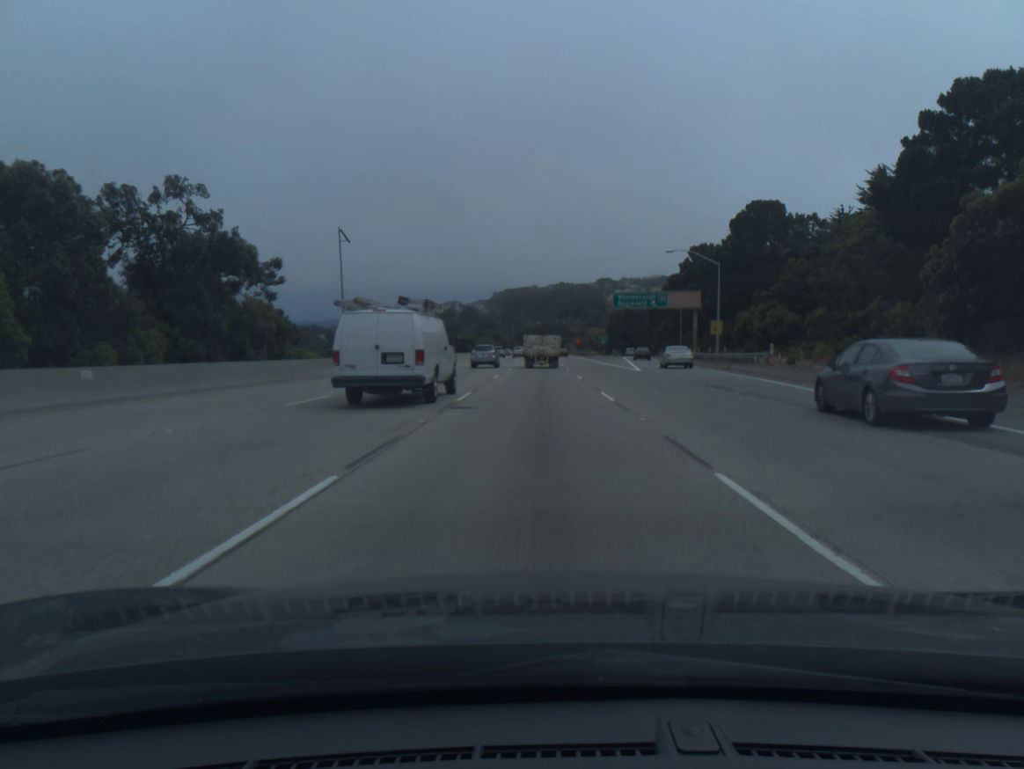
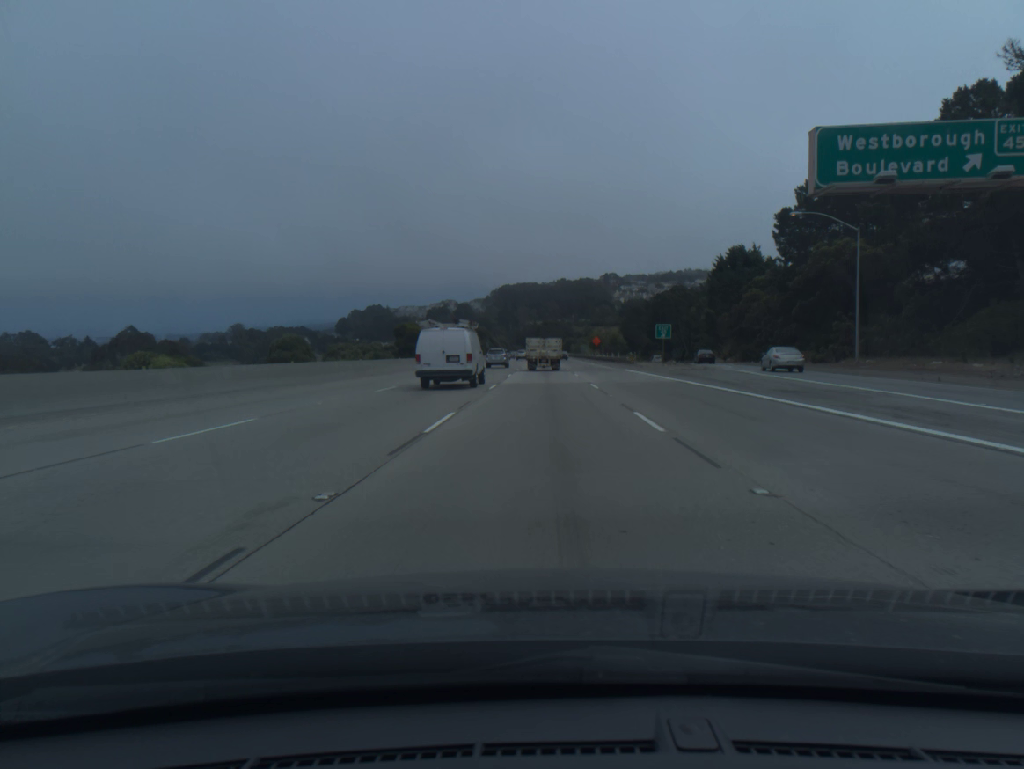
(-0.1, +64.8) m; 0°
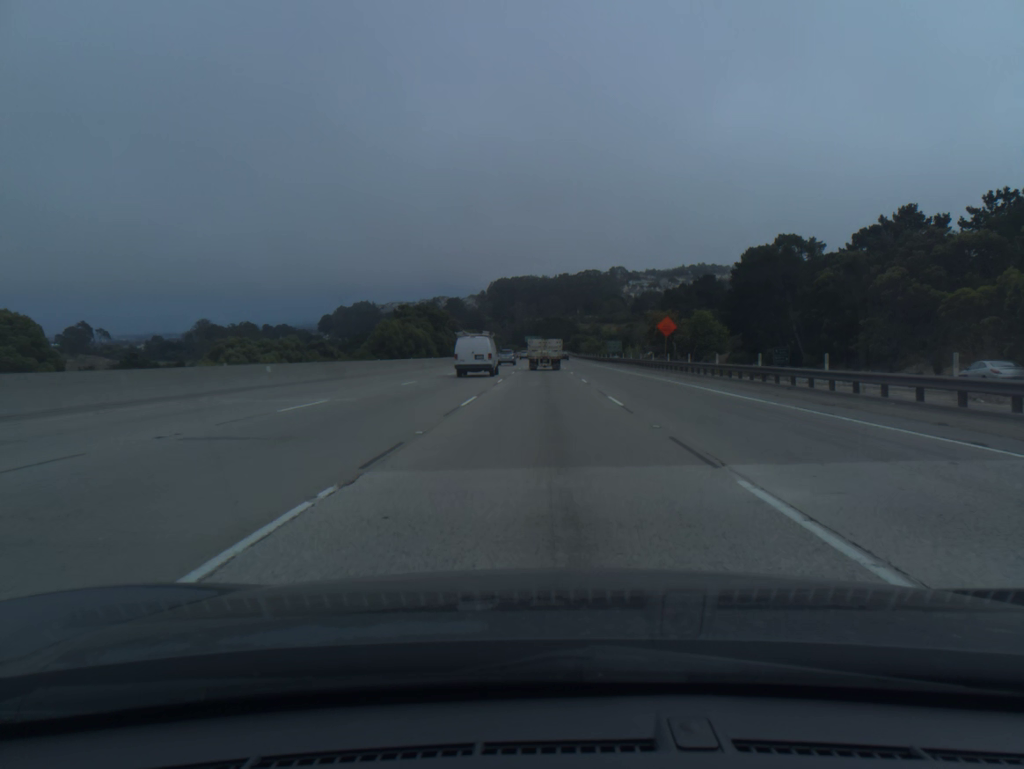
(+0.1, +81.7) m; 0°
